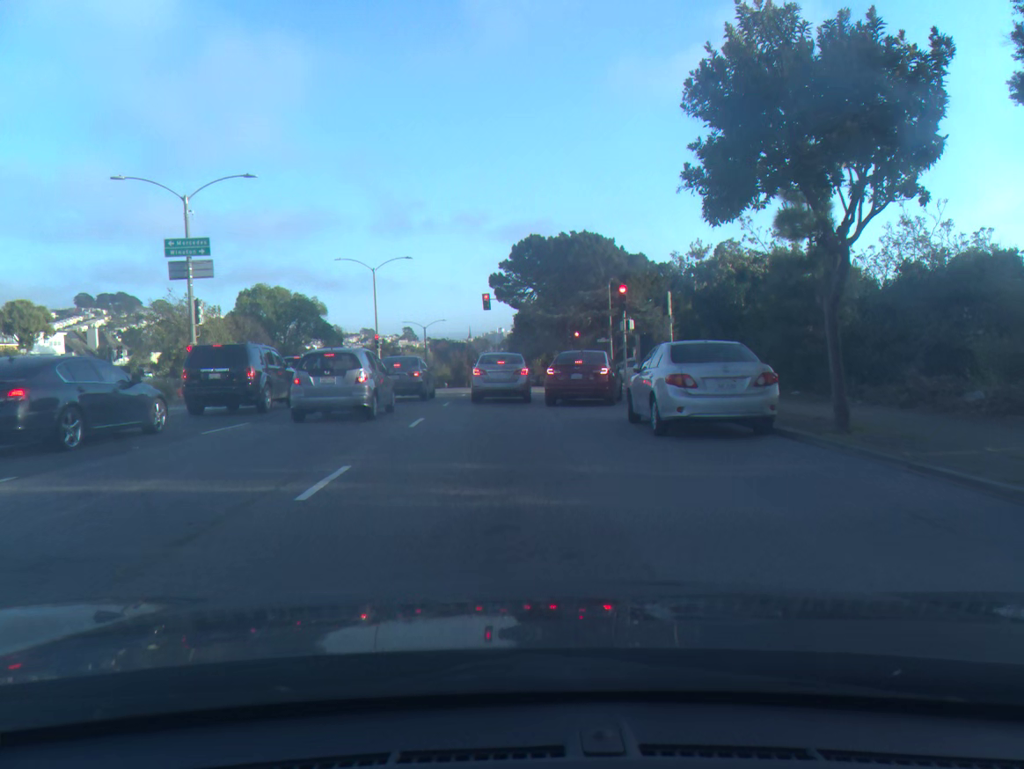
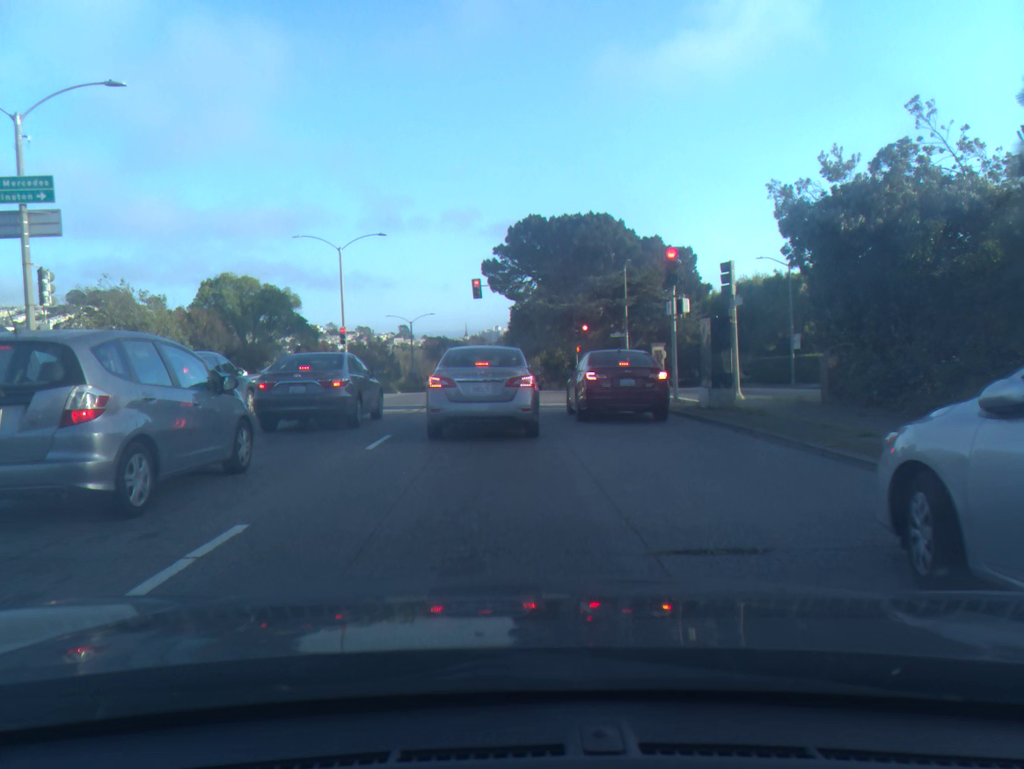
(0.0, +10.7) m; 0°
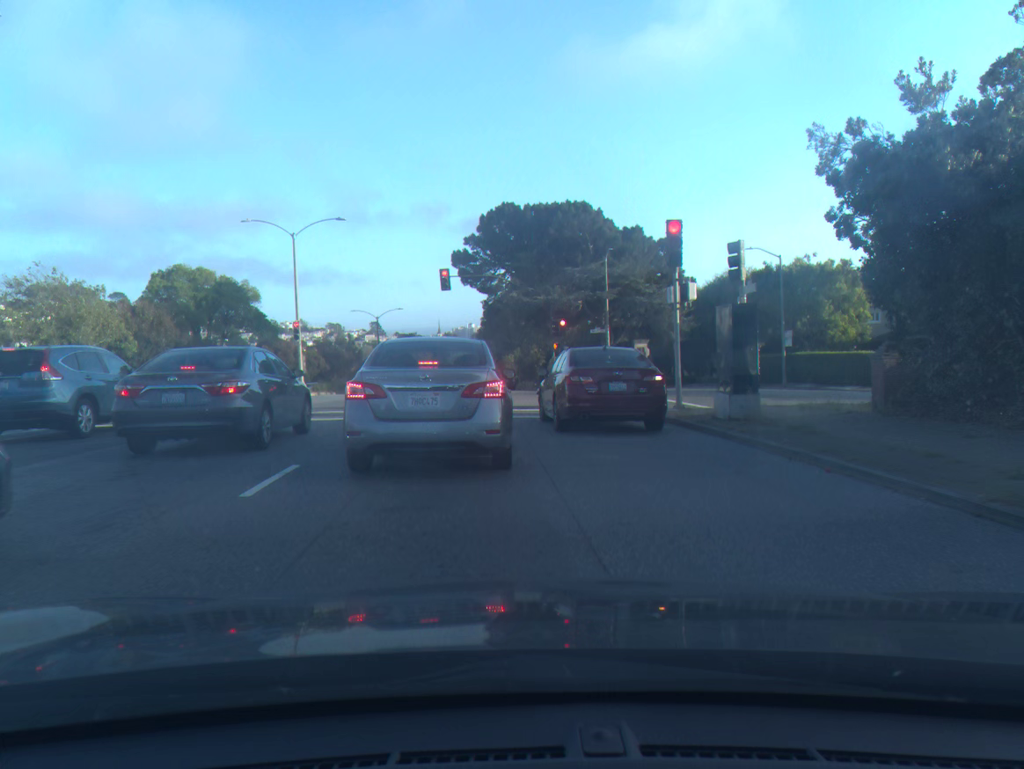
(+0.1, +3.9) m; +3°
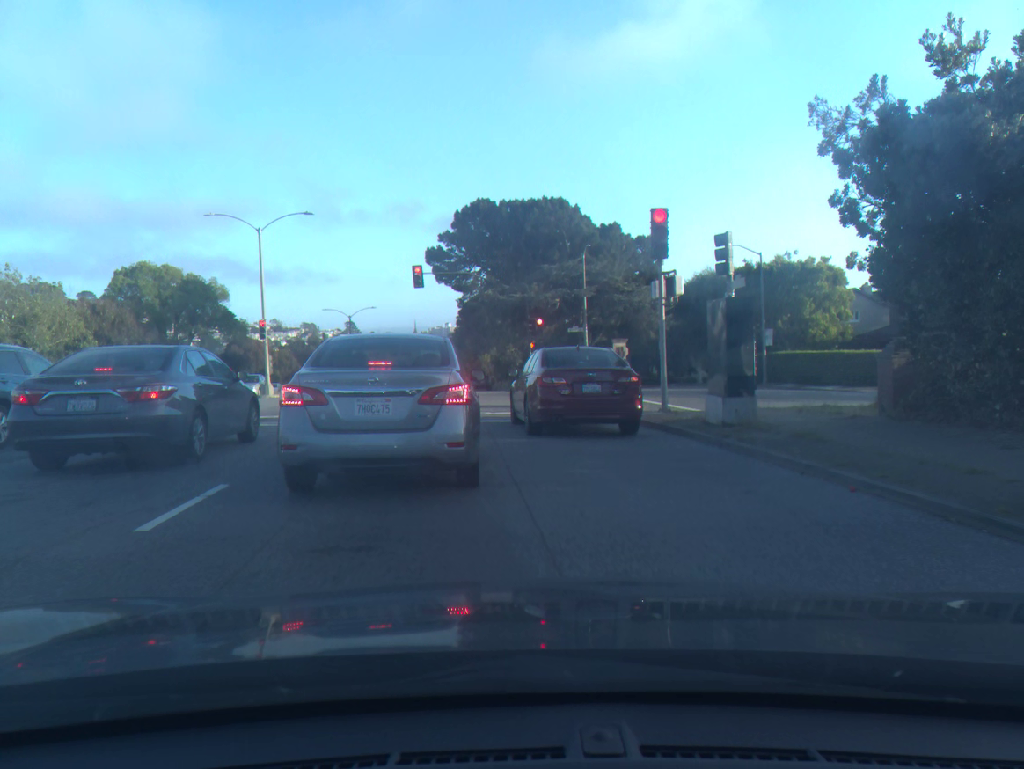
(0.0, +1.4) m; +4°
